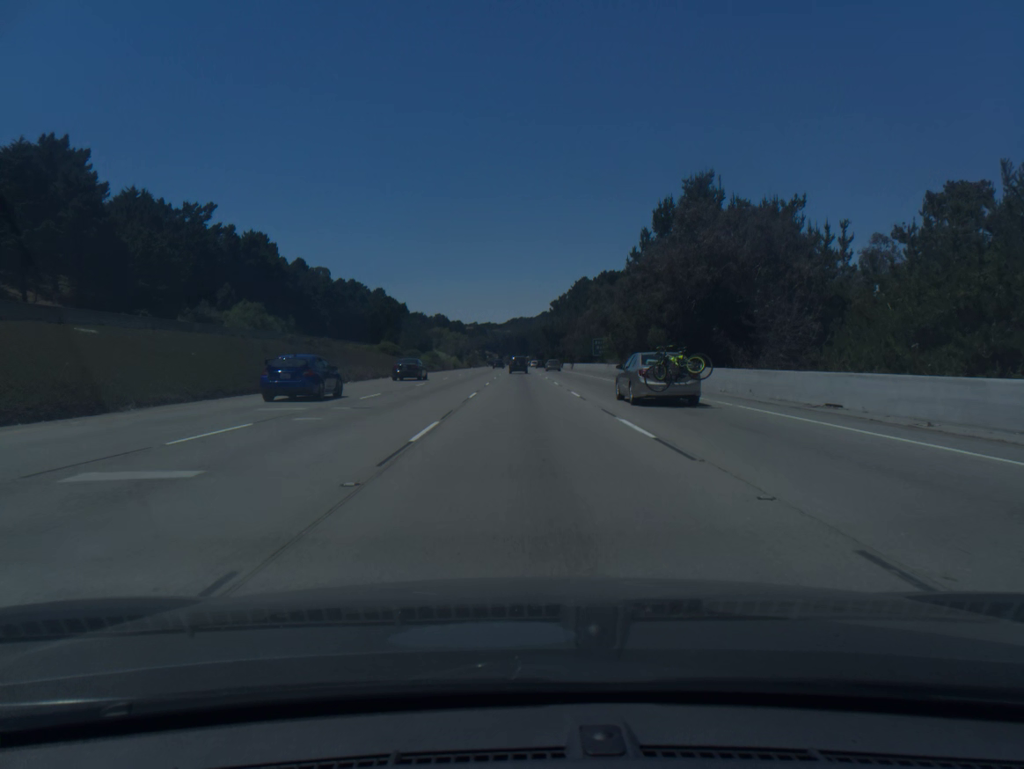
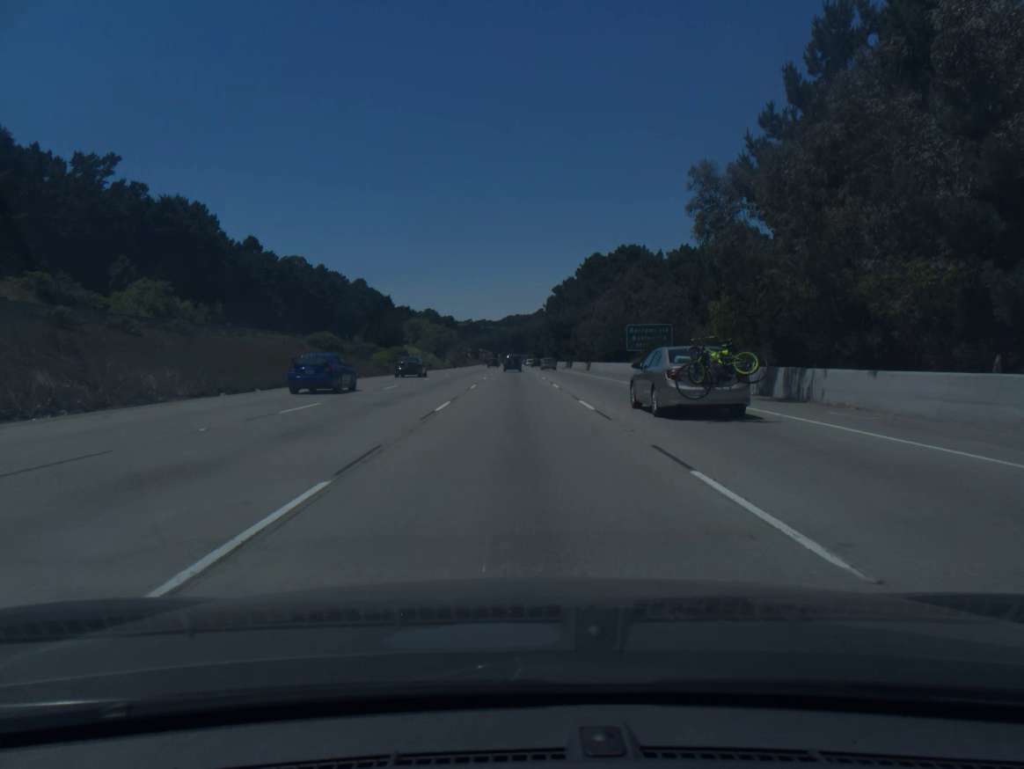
(+0.1, +37.1) m; 0°
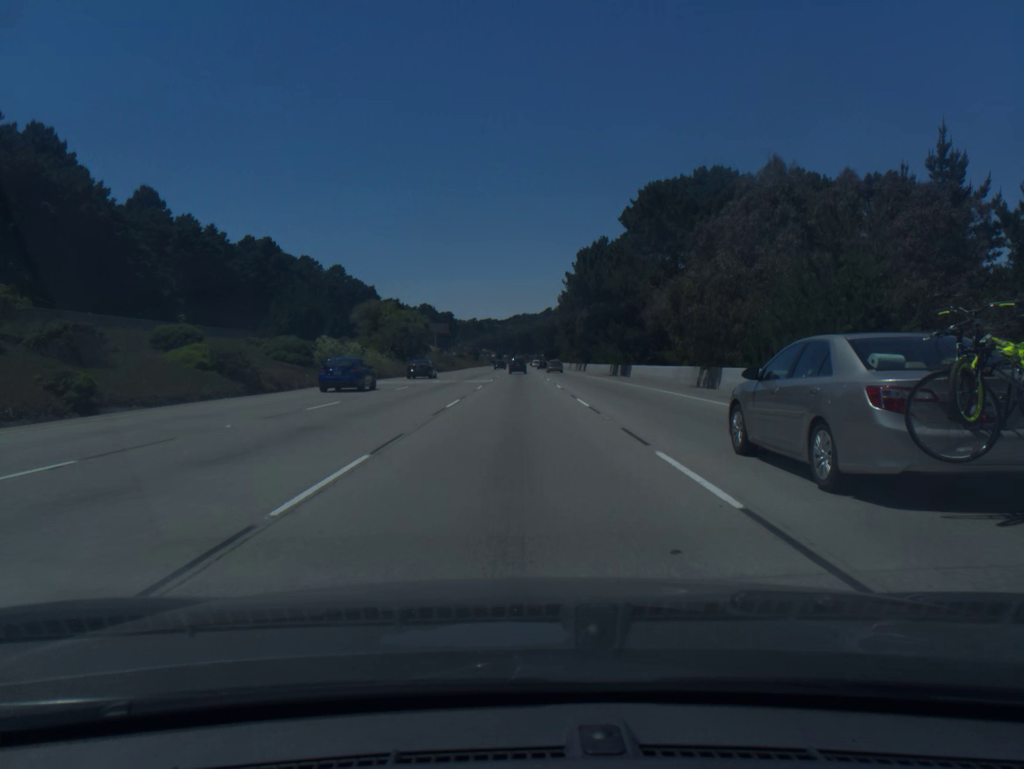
(-0.2, +56.2) m; 0°
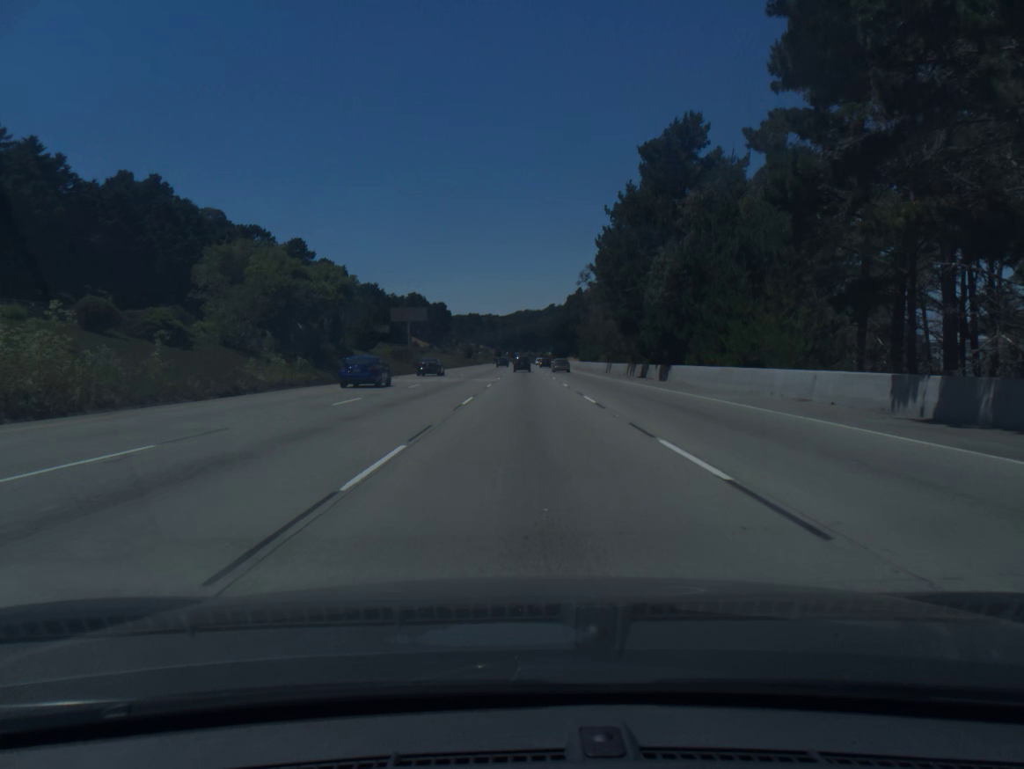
(-0.2, +56.9) m; 0°
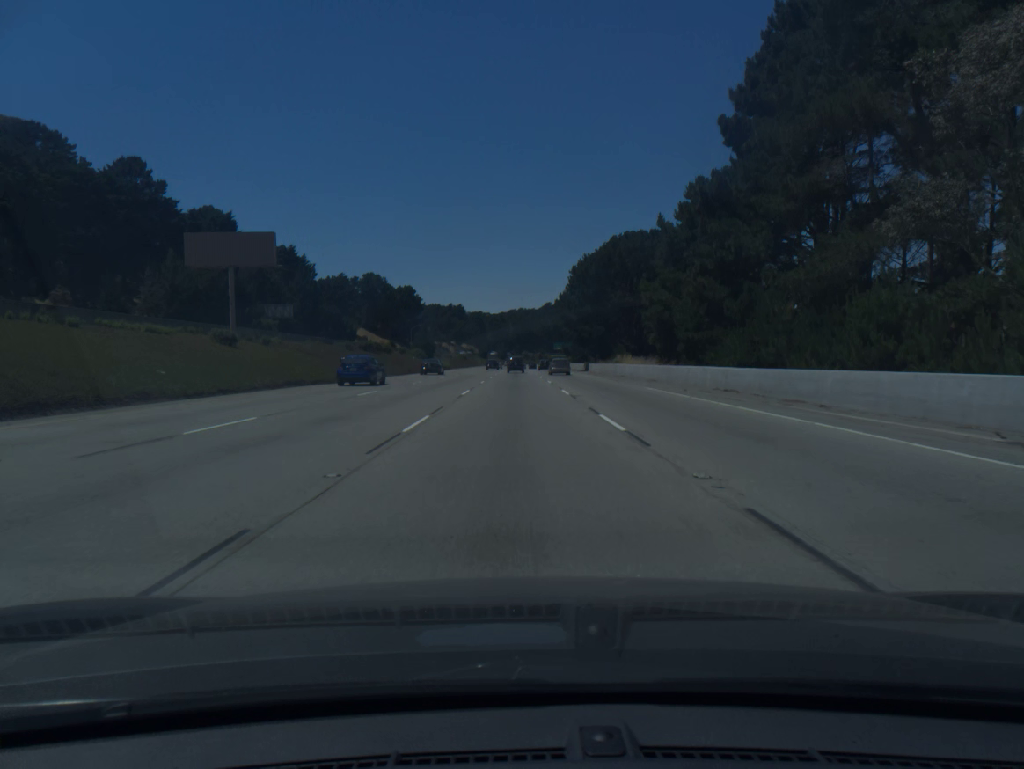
(+0.6, +96.4) m; 0°
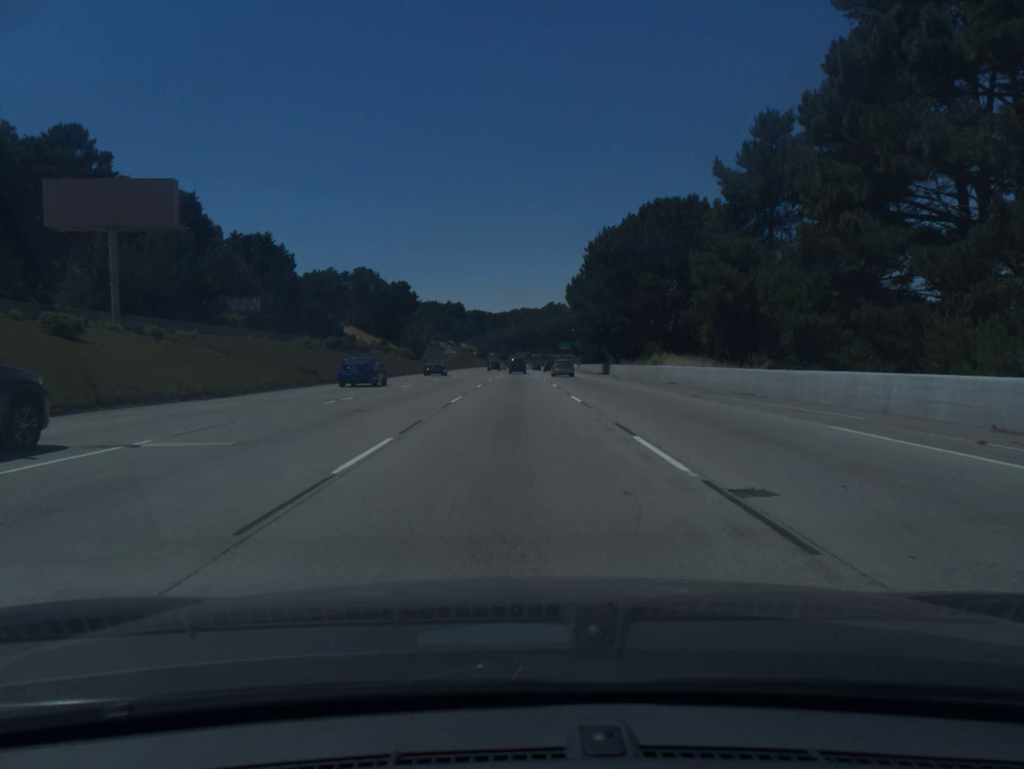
(0.0, +19.5) m; 0°
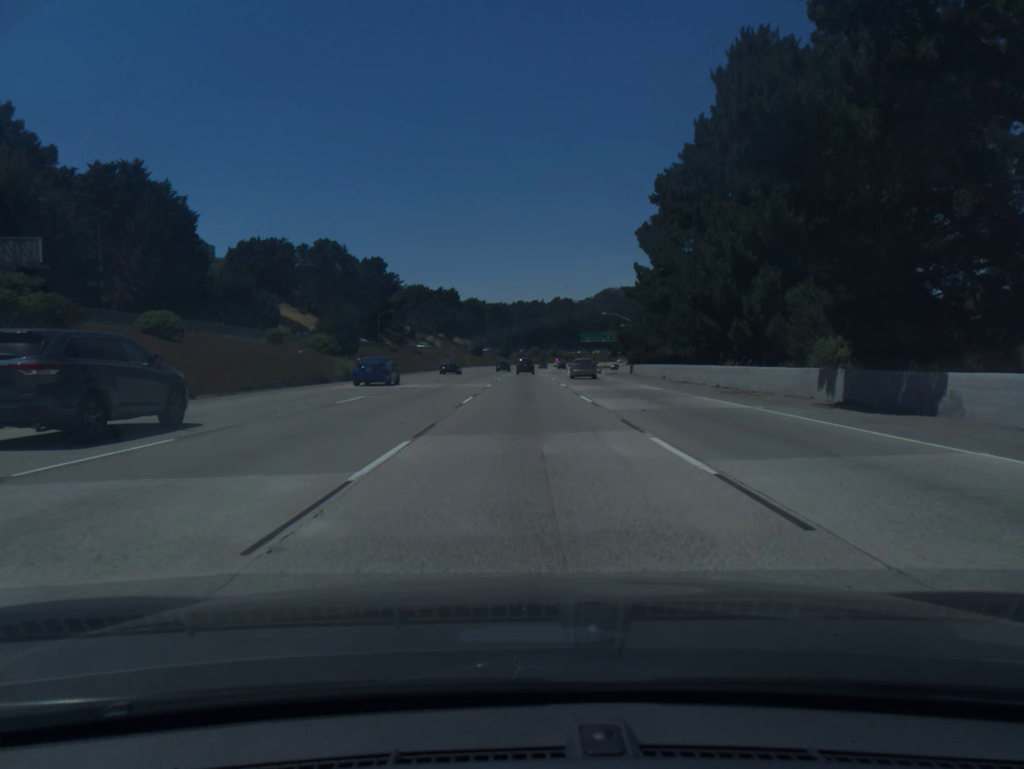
(-0.3, +58.6) m; 0°
